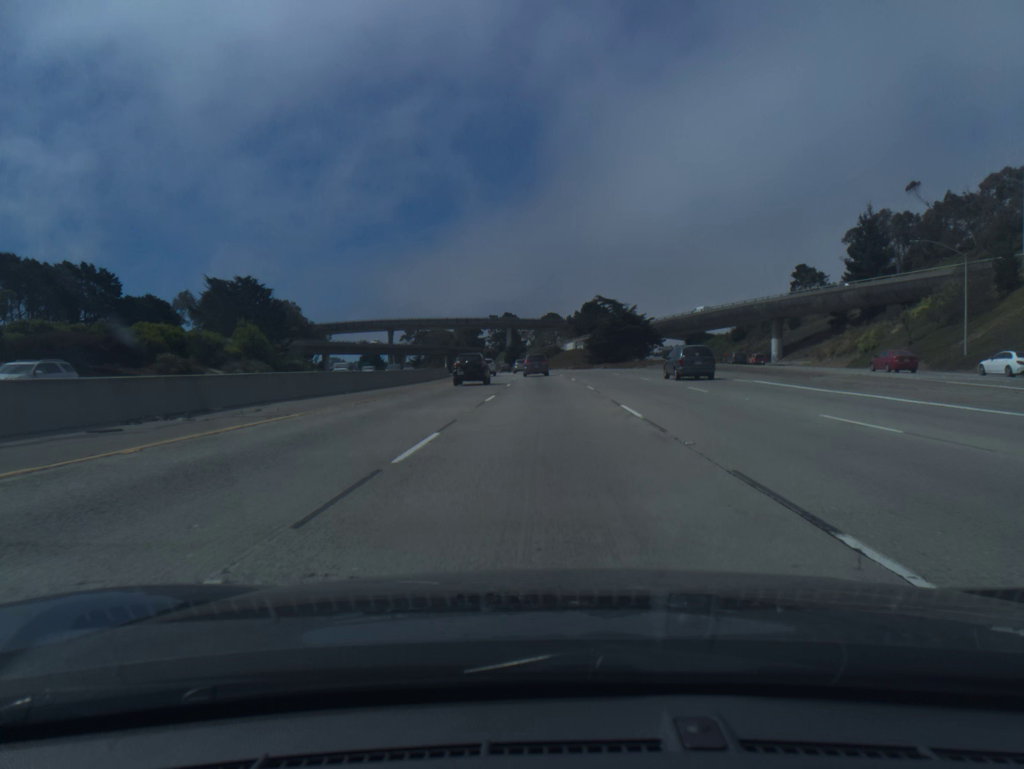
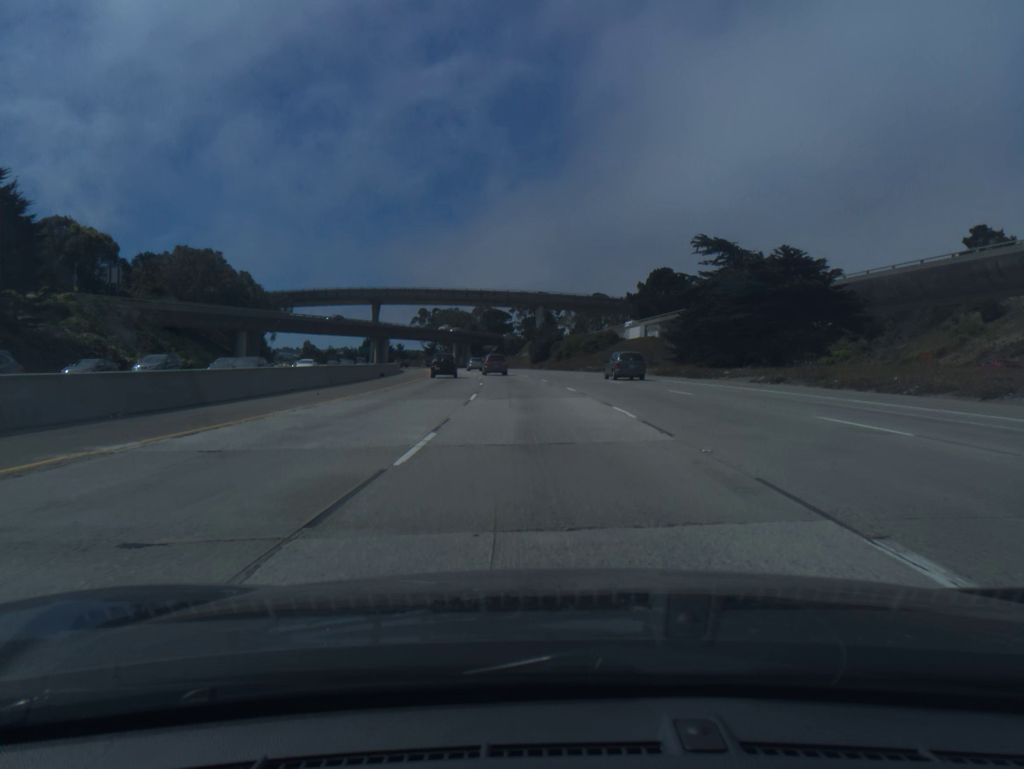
(-1.2, +73.0) m; -3°
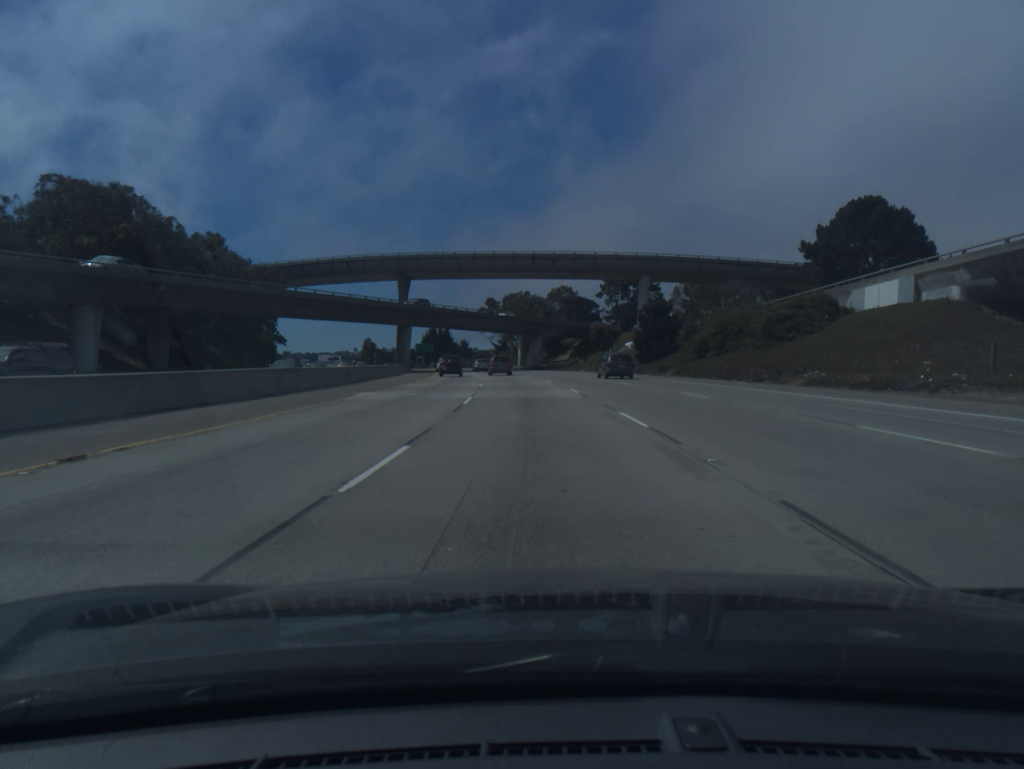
(-3.1, +60.2) m; -6°
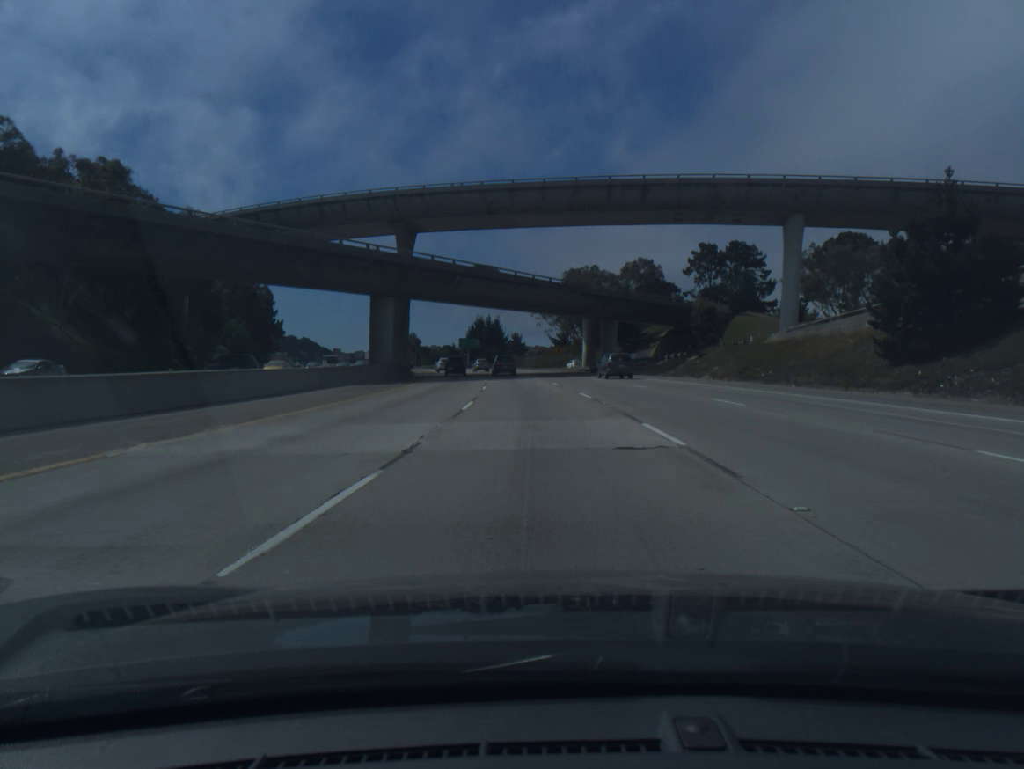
(-1.8, +46.5) m; -4°
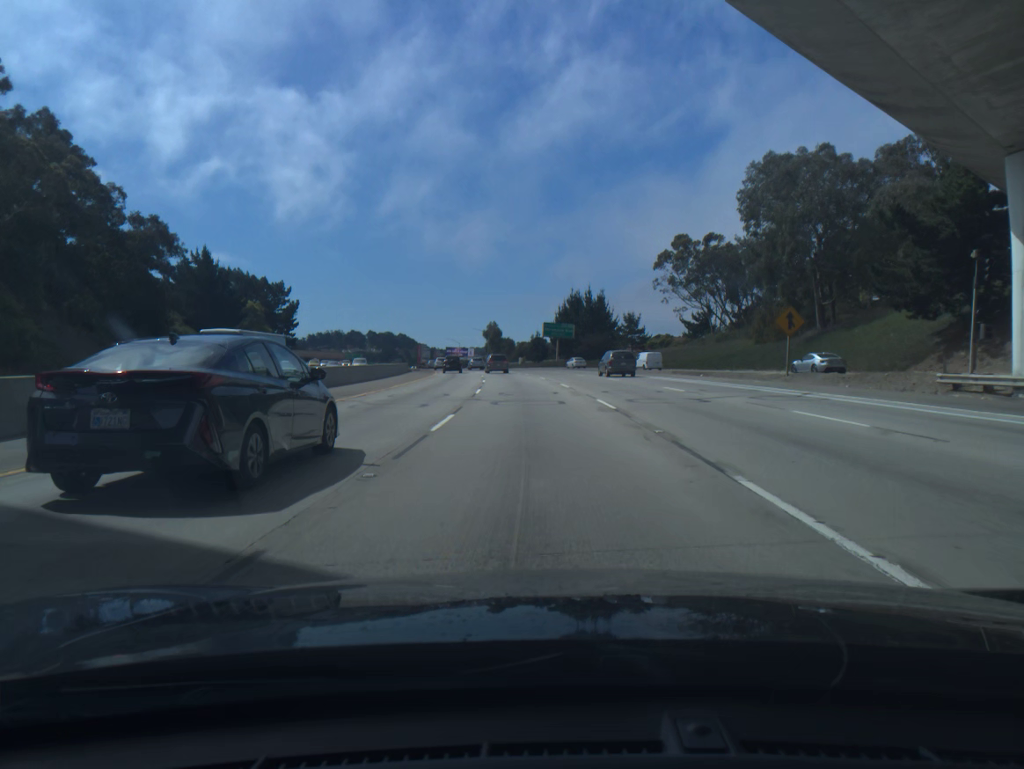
(-5.1, +79.6) m; -7°
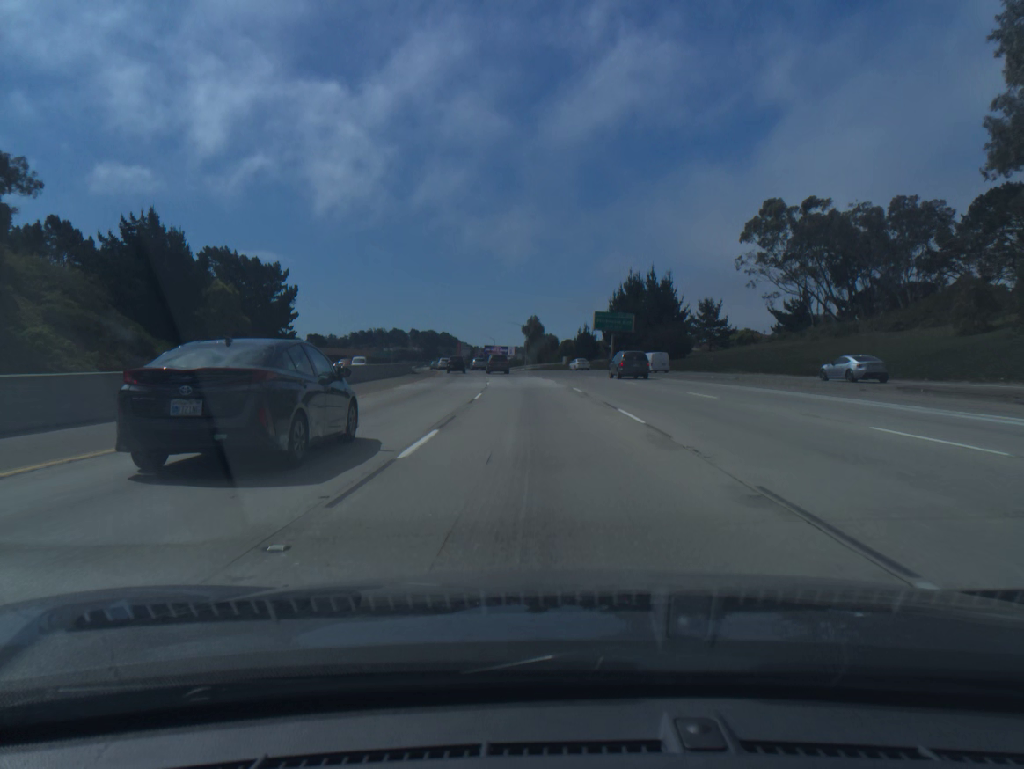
(-1.0, +32.8) m; -3°
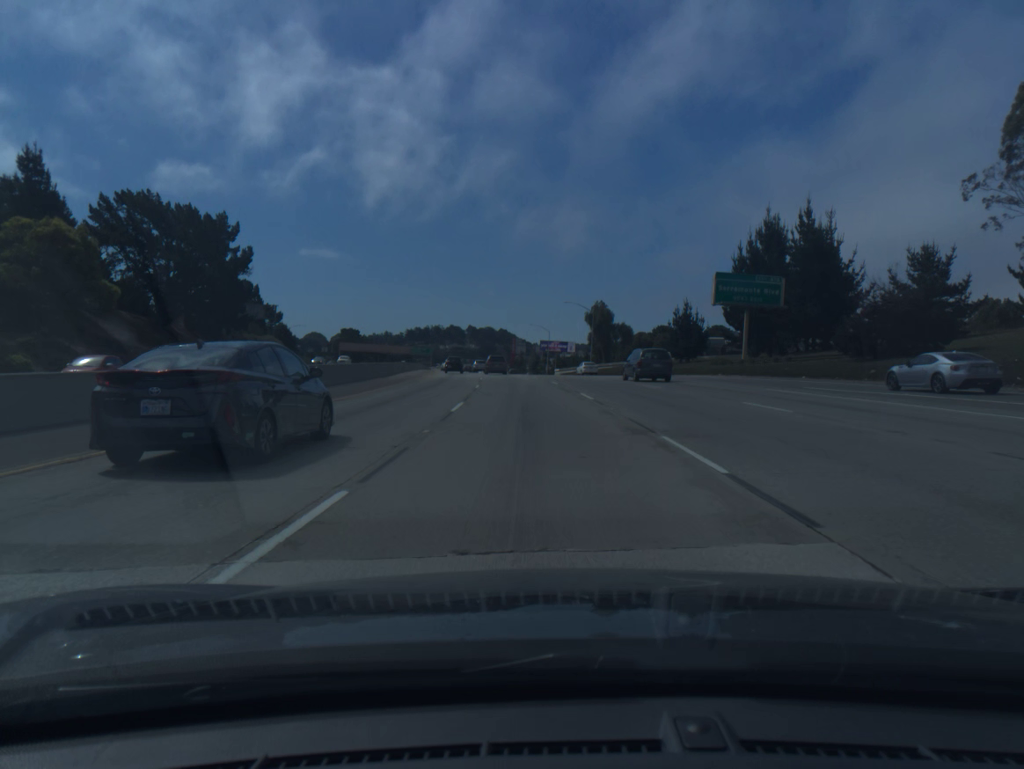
(-1.8, +50.1) m; -4°
